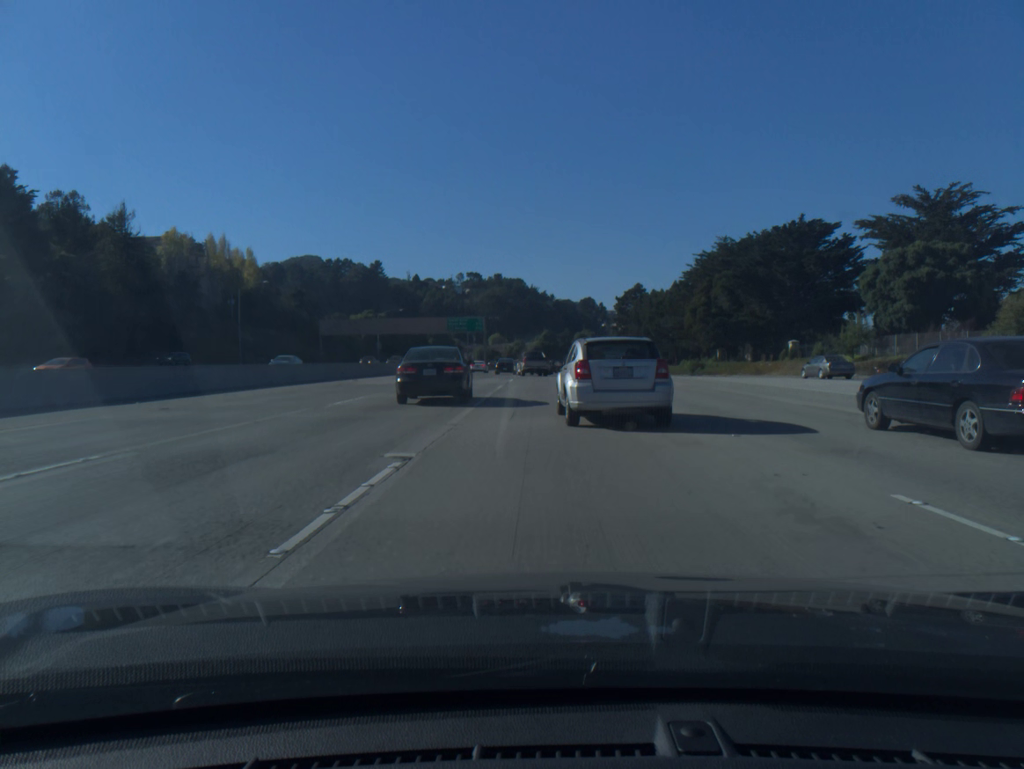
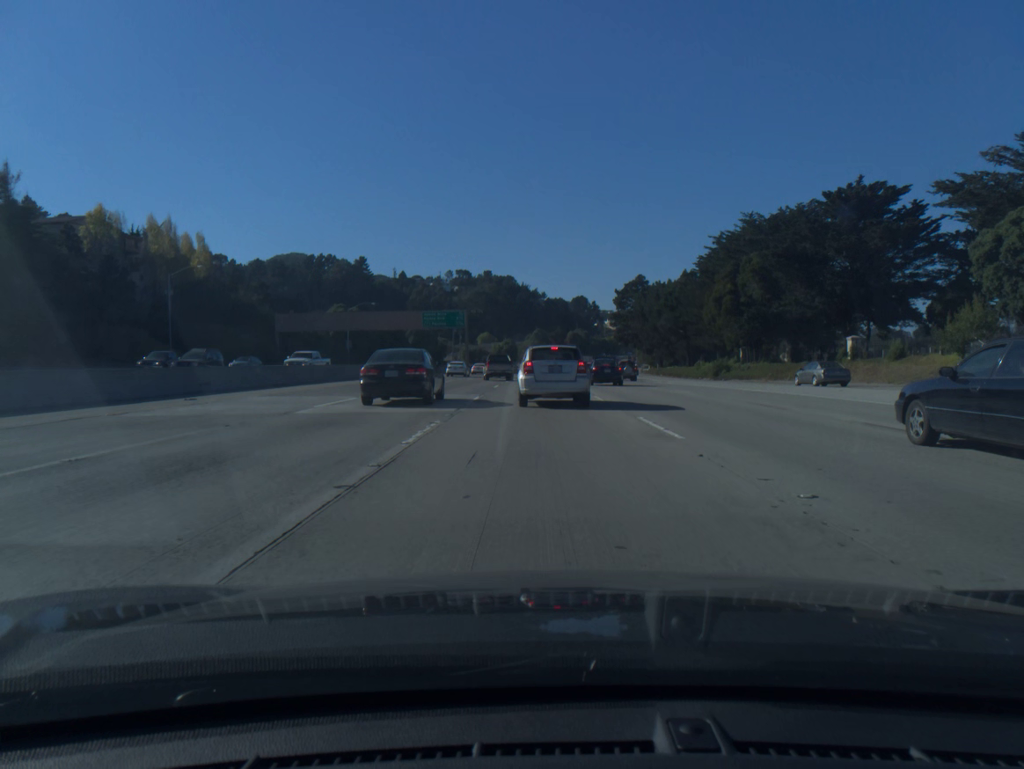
(+0.1, +19.5) m; +1°
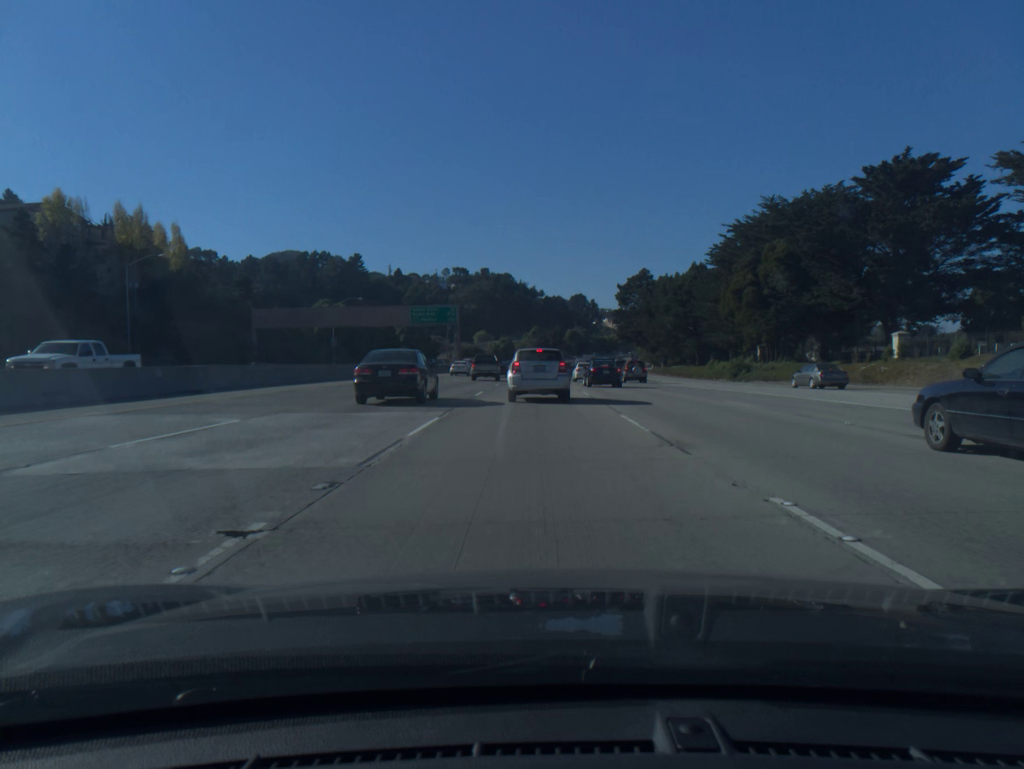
(0.0, +9.3) m; 0°
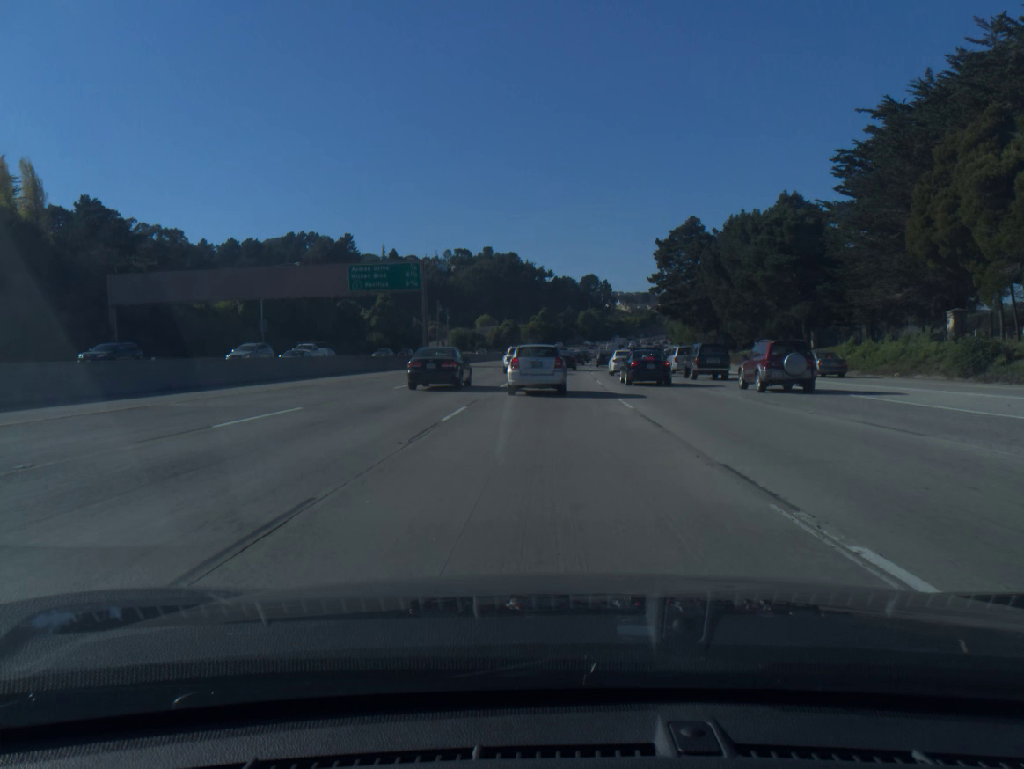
(-0.3, +41.0) m; 0°
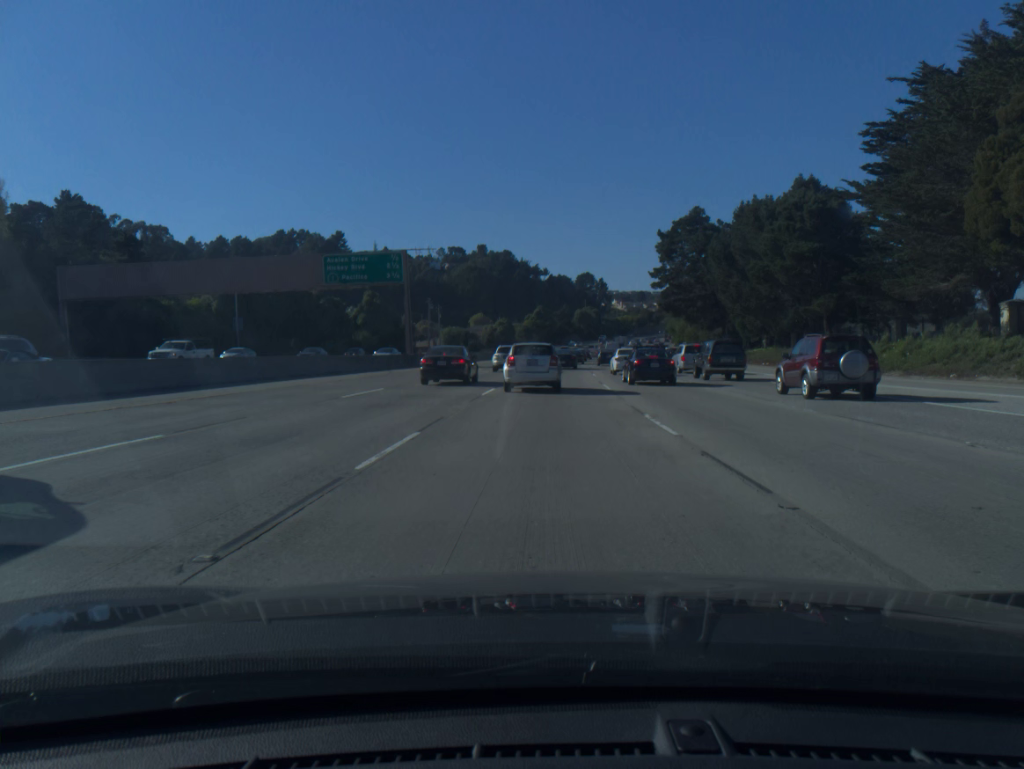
(0.0, +6.5) m; 0°
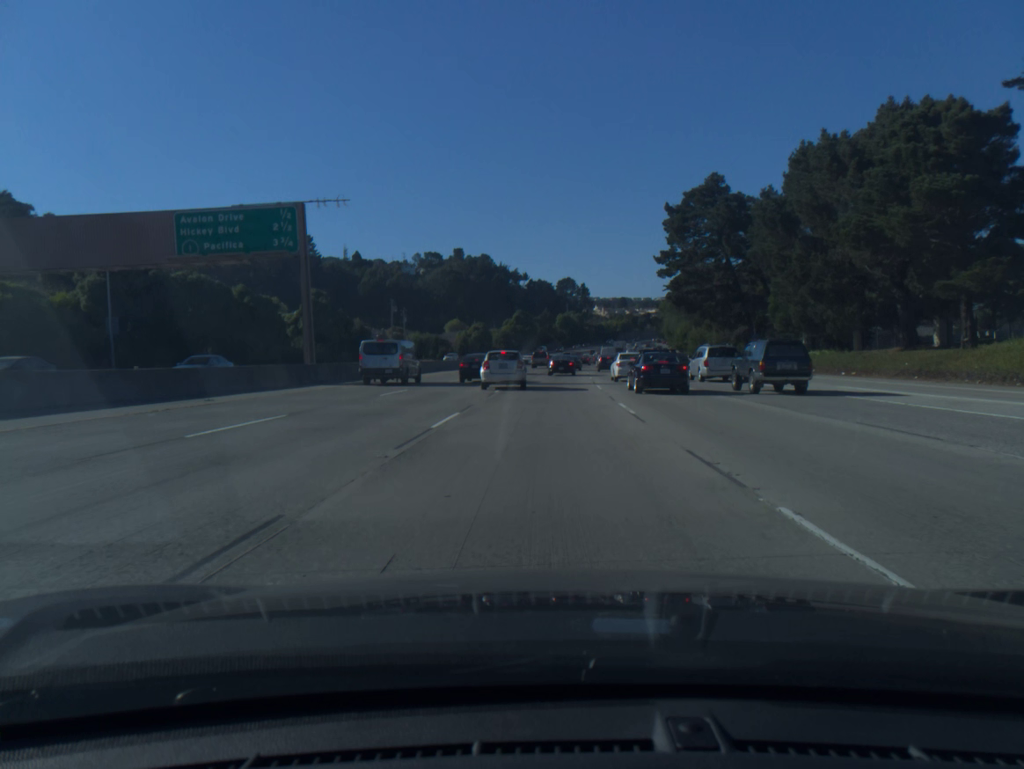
(+0.3, +23.9) m; +1°
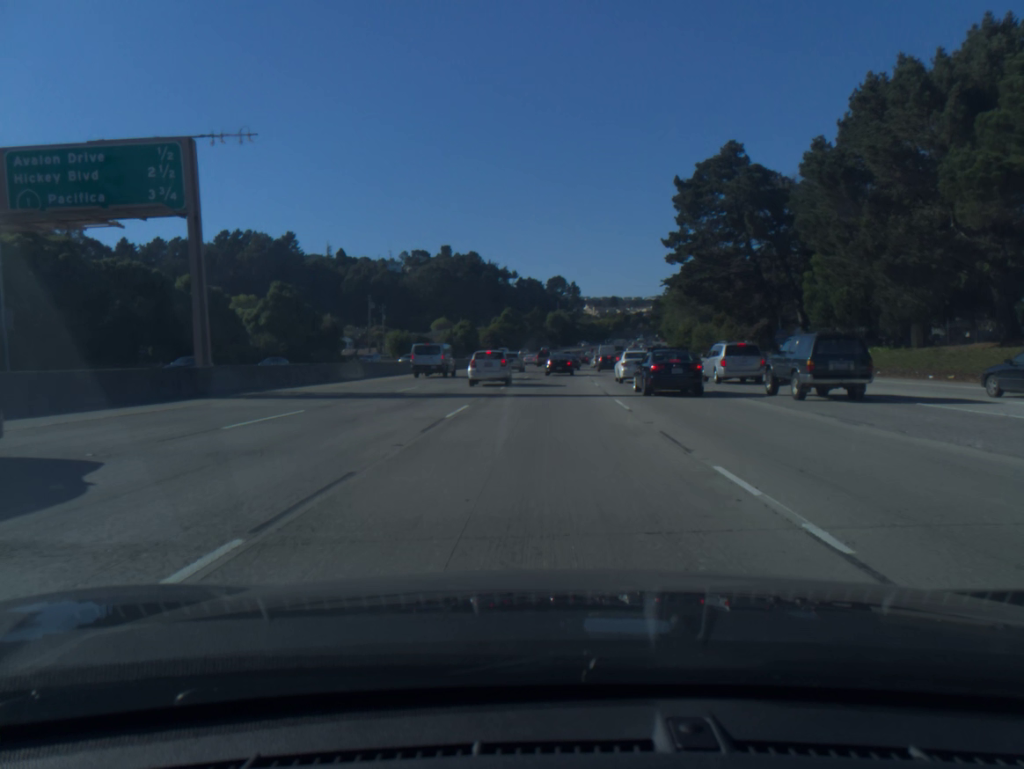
(+0.1, +12.2) m; +1°
